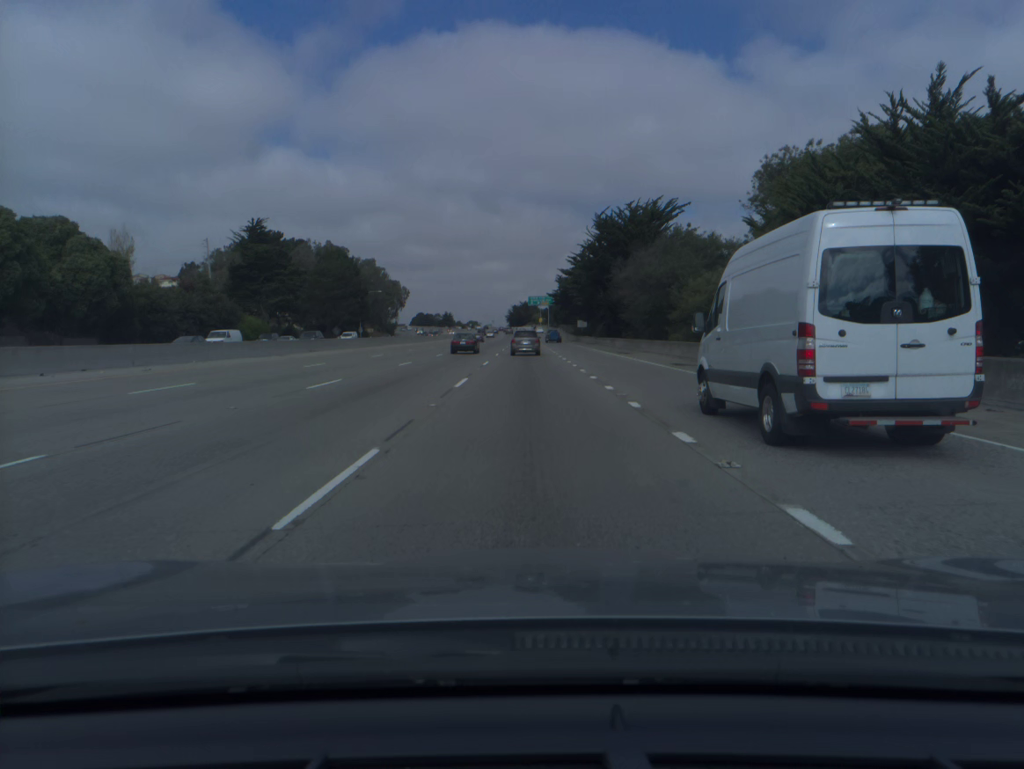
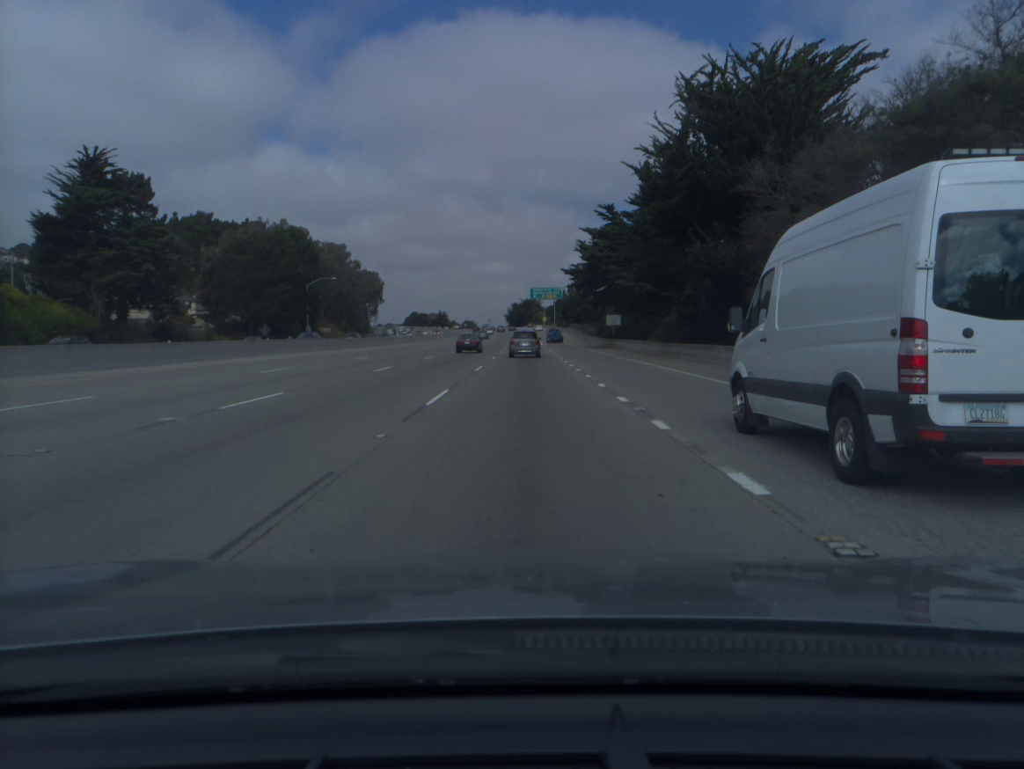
(0.0, +48.9) m; 0°
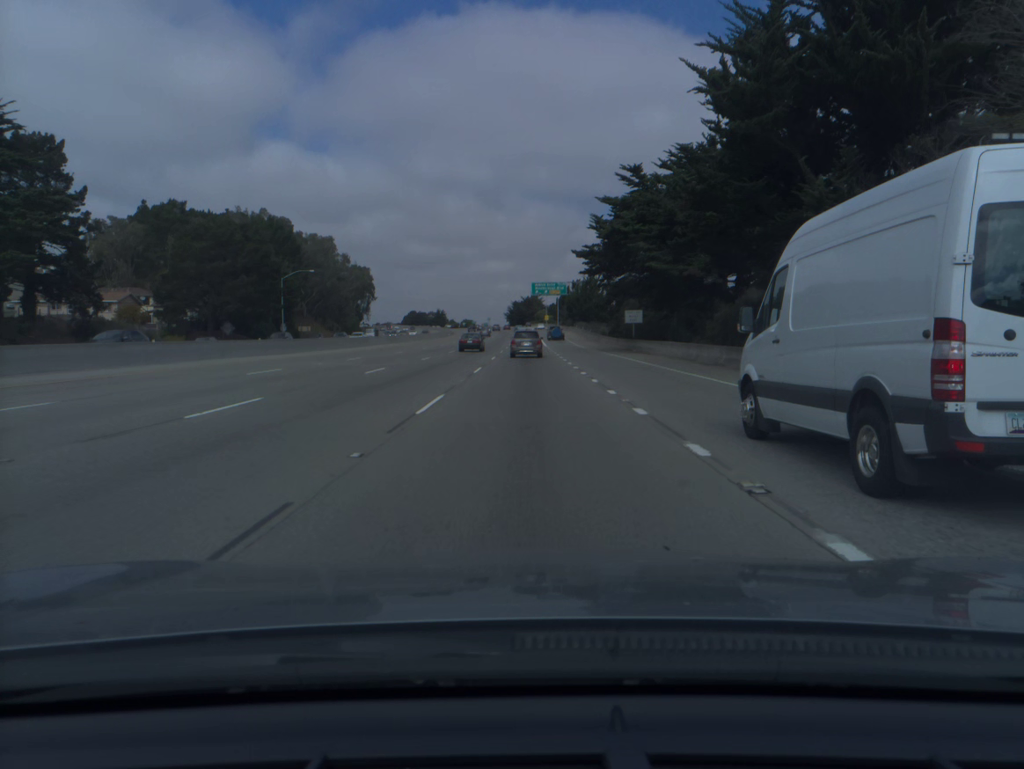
(0.0, +16.1) m; 0°
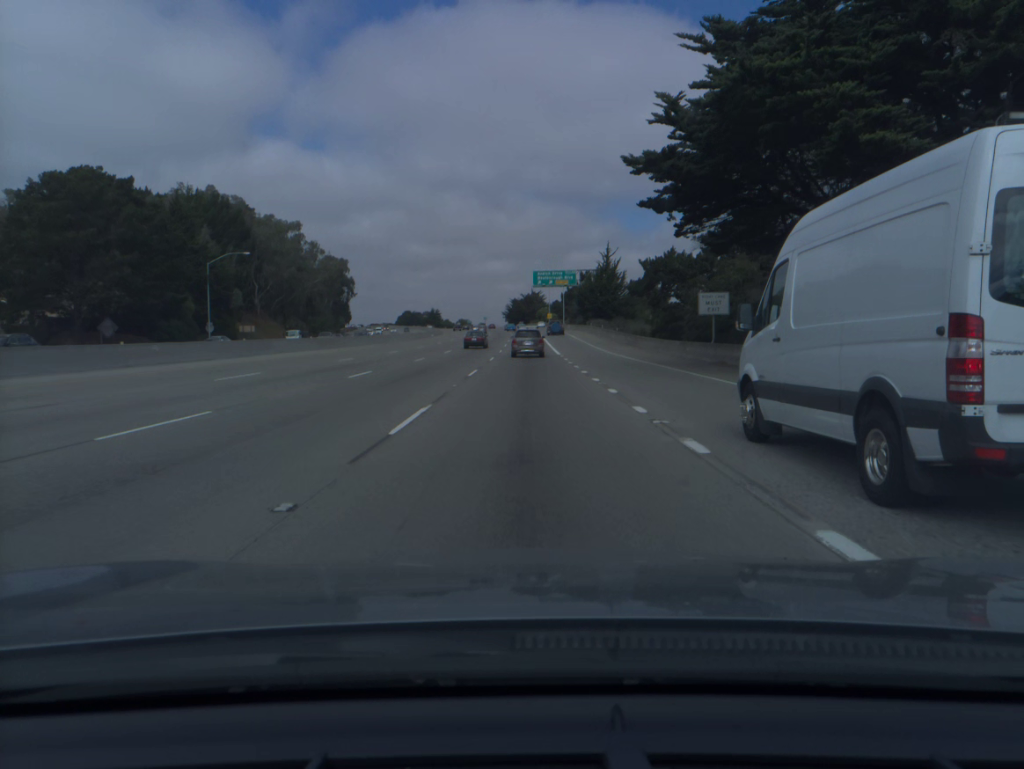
(0.0, +31.8) m; 0°
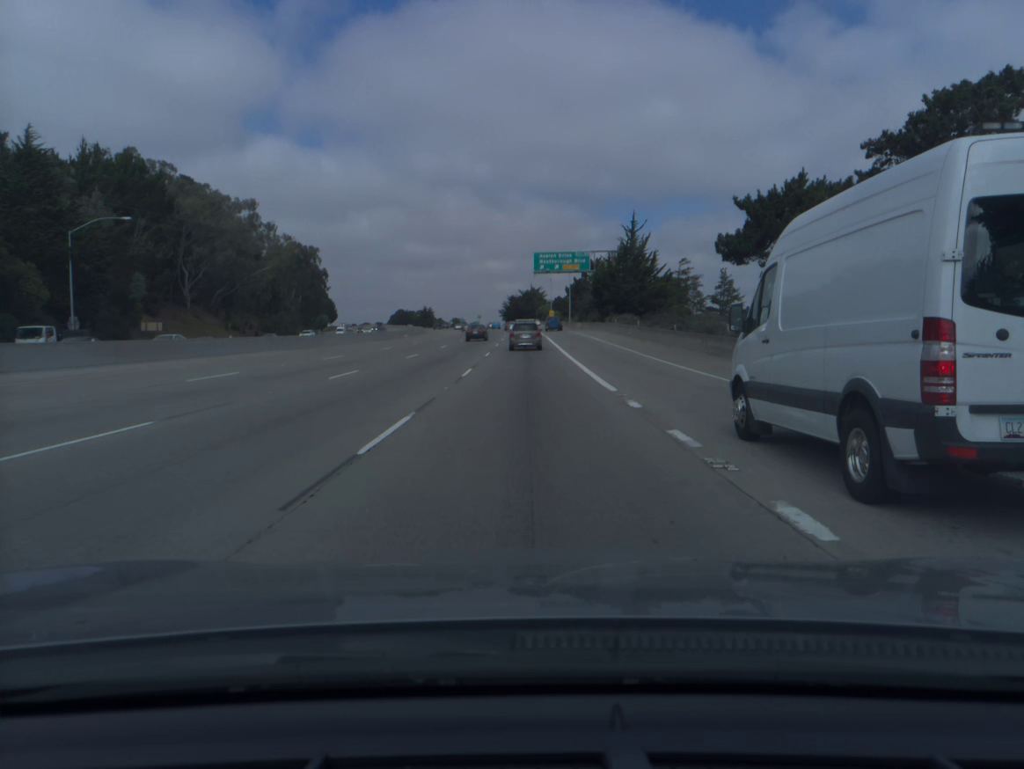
(0.0, +31.2) m; 0°
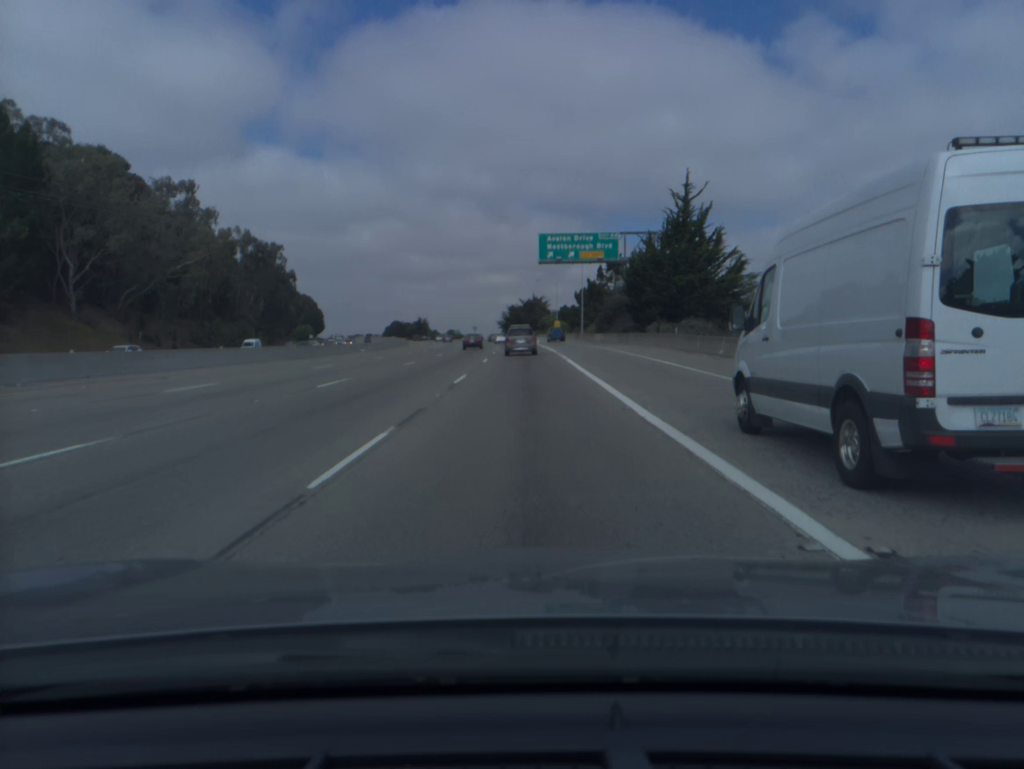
(0.0, +30.8) m; 0°
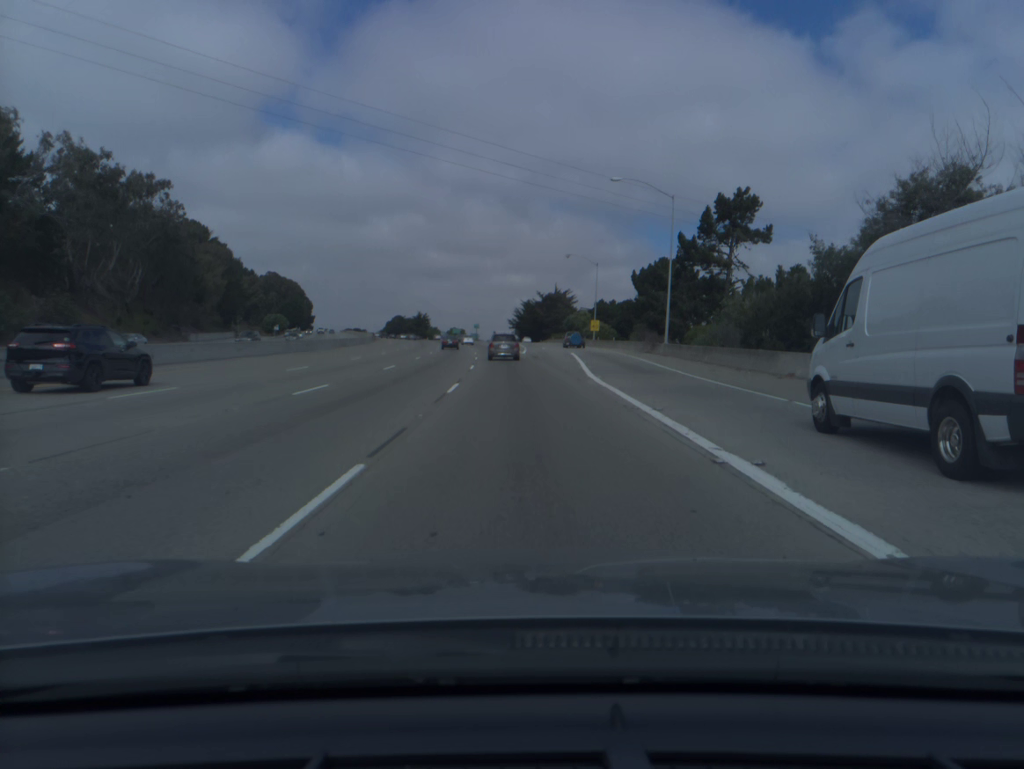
(-0.6, +60.9) m; -1°
